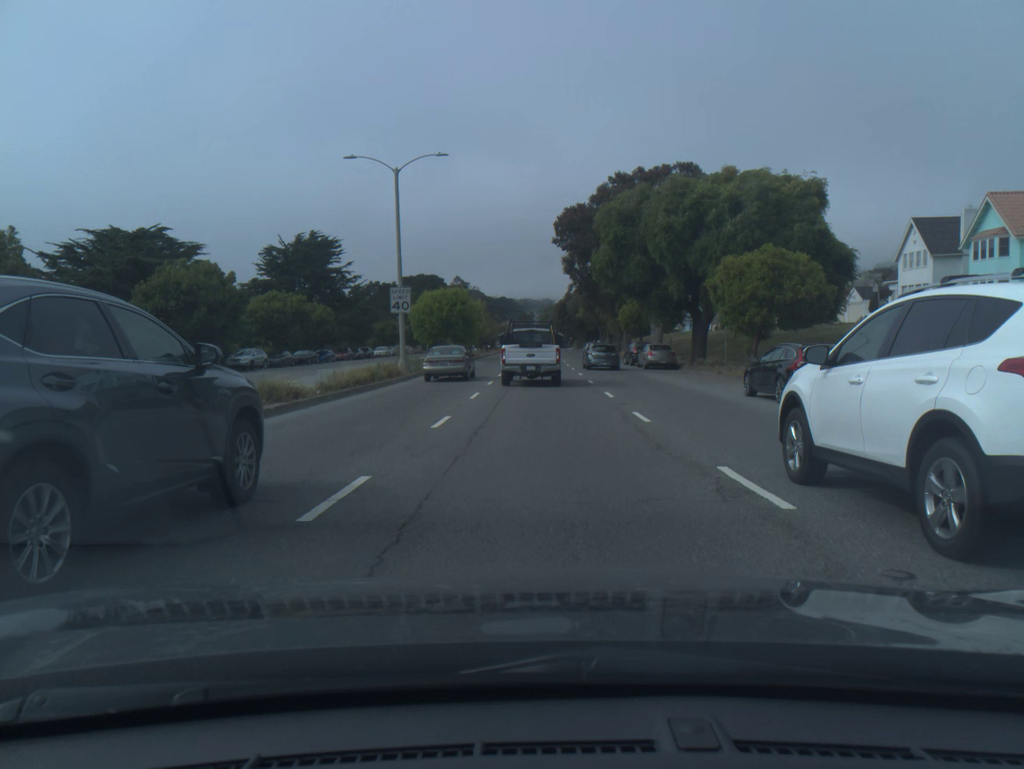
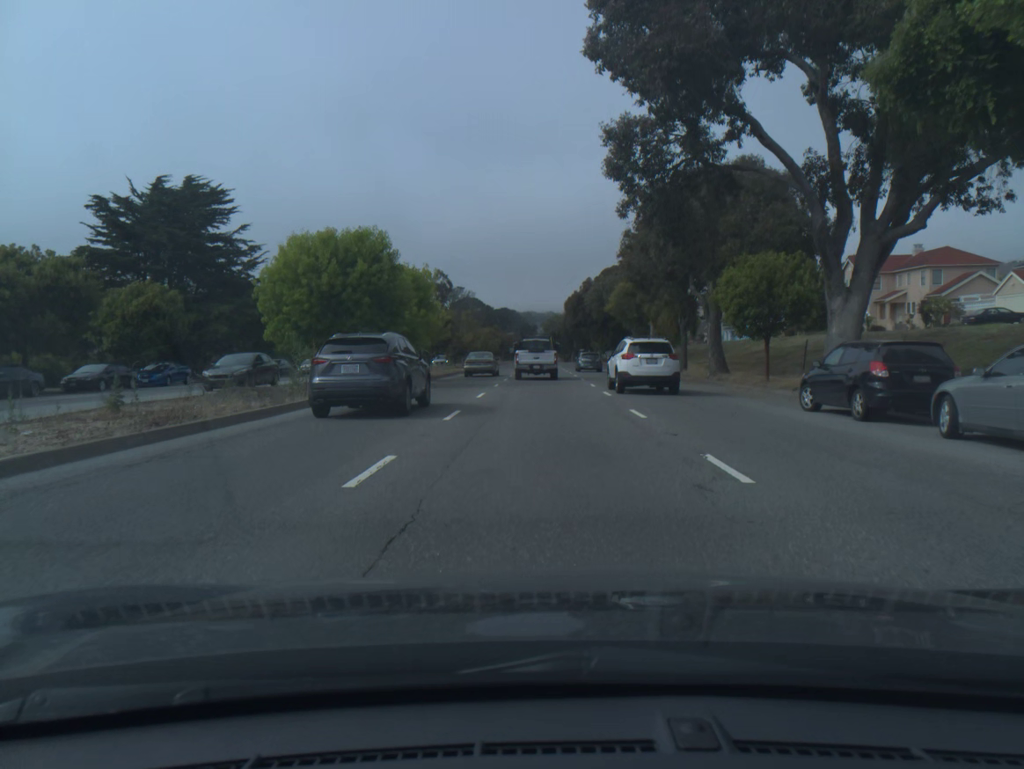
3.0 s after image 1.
(-0.2, +35.4) m; 0°
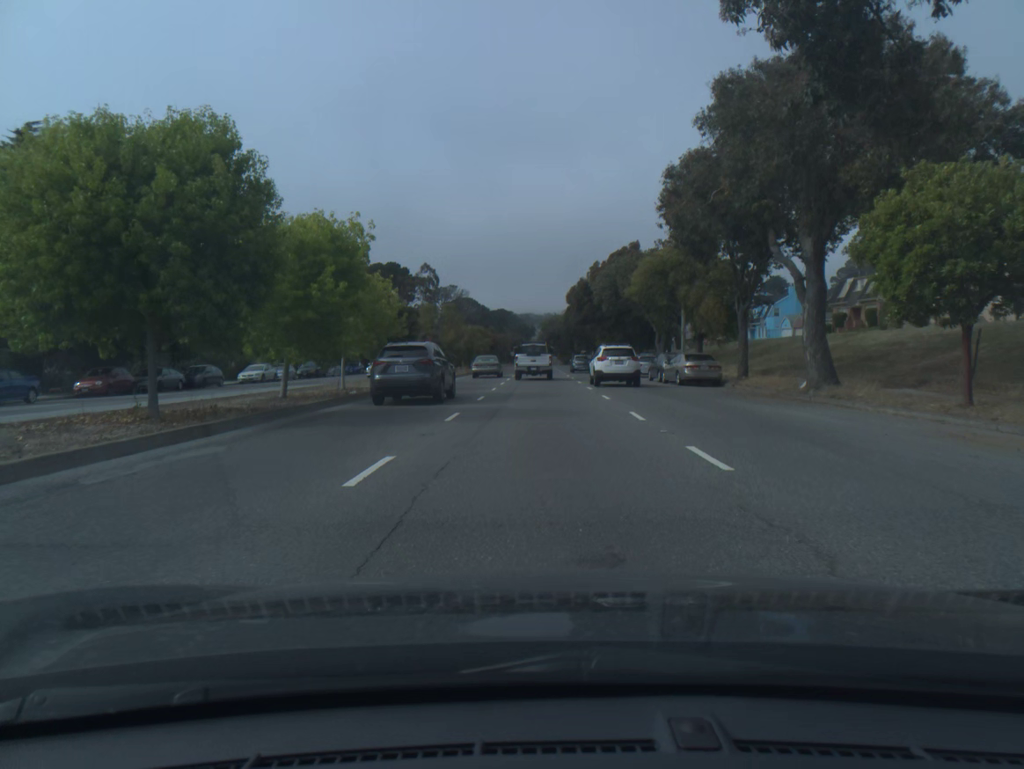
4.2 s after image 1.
(0.0, +14.2) m; 0°
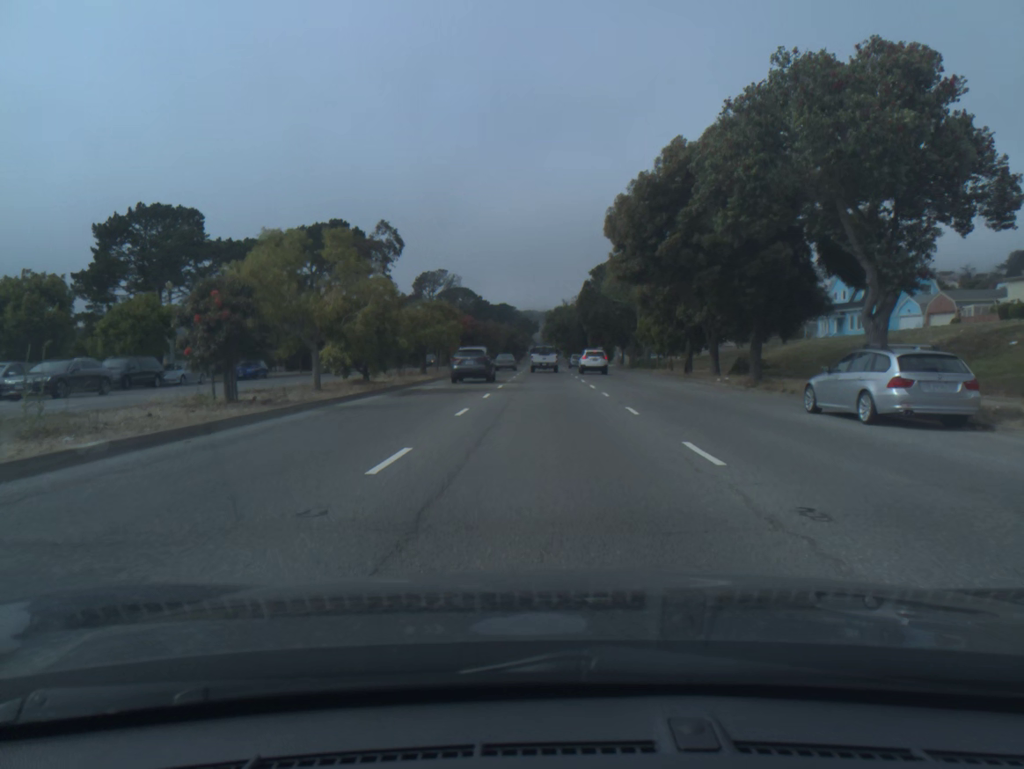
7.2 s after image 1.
(-0.1, +35.3) m; 0°
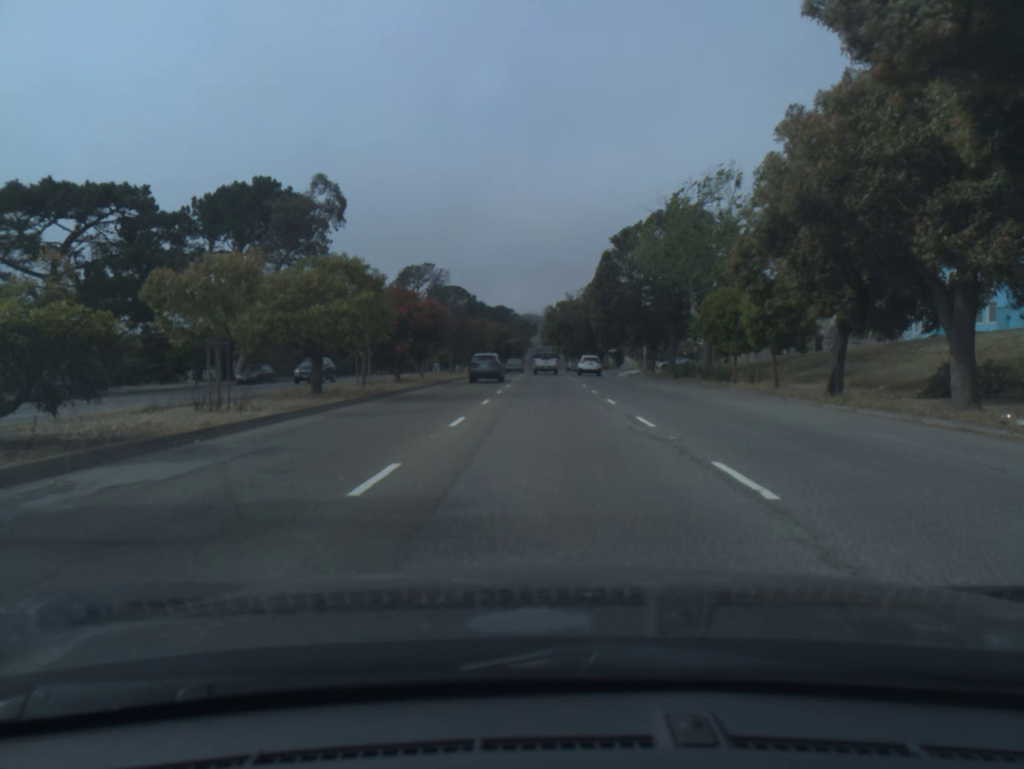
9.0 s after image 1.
(0.0, +22.8) m; 0°
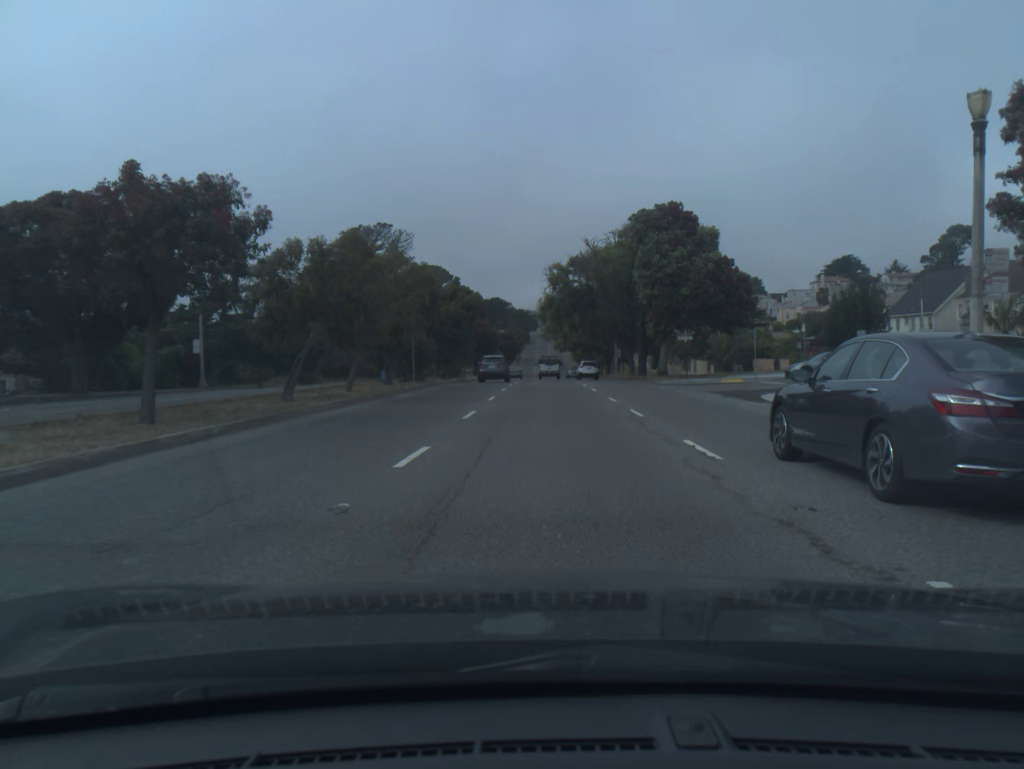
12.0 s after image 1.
(+0.2, +48.9) m; 0°
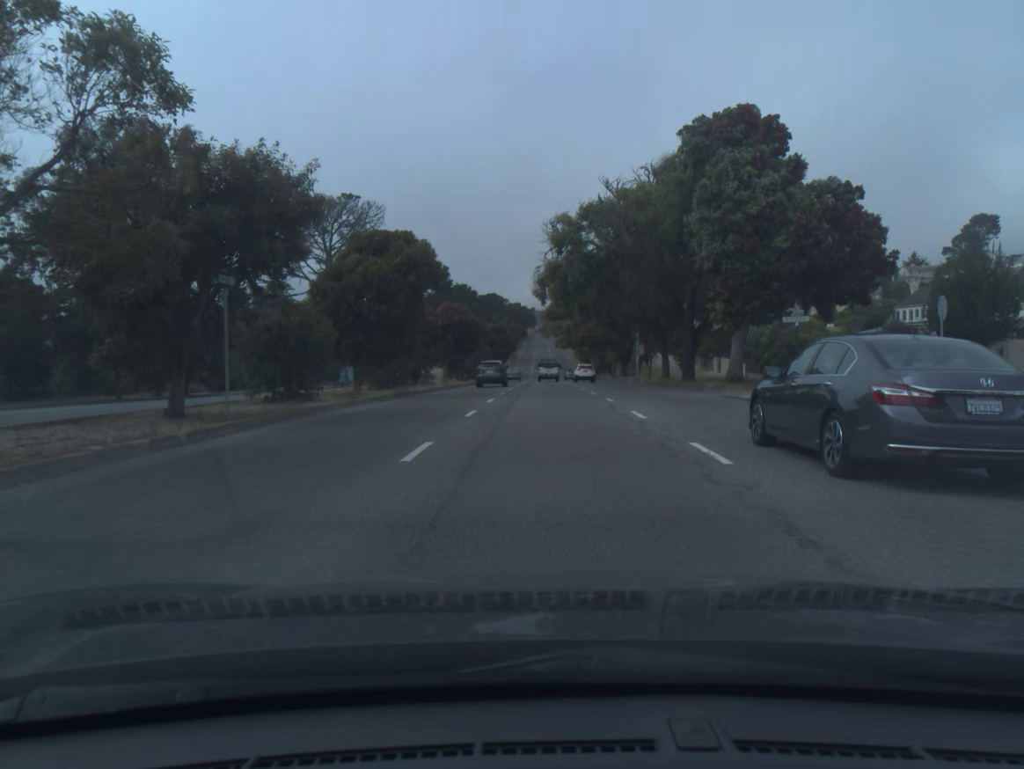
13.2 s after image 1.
(0.0, +22.0) m; 0°
